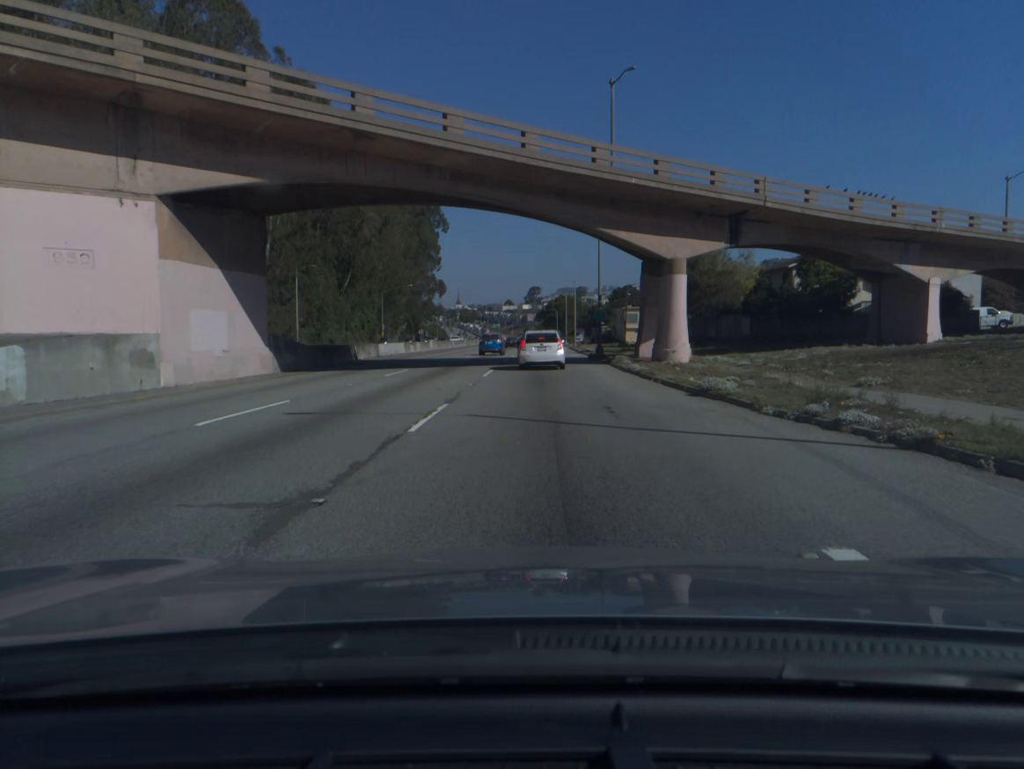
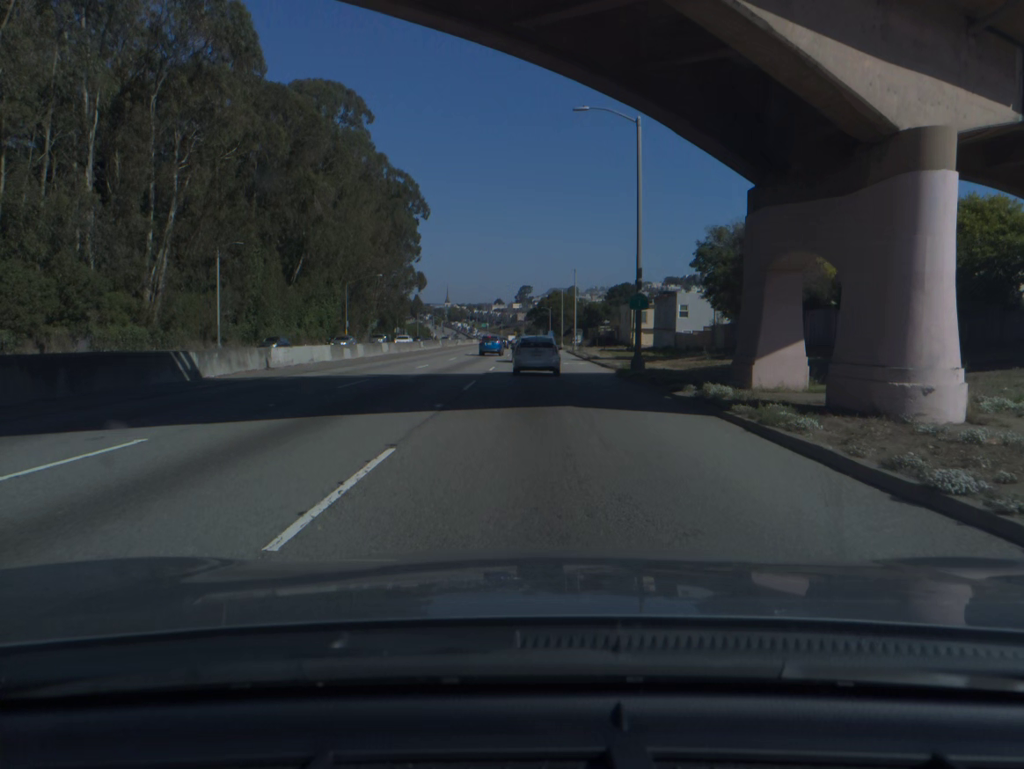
(+0.1, +20.7) m; 0°
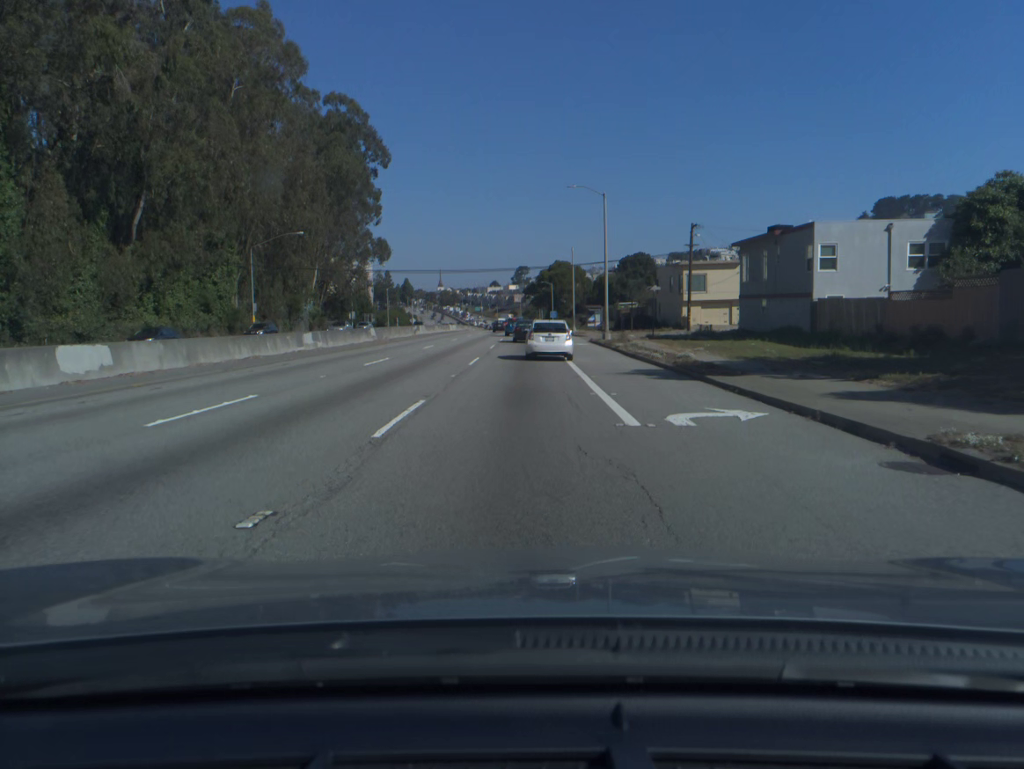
(+0.2, +39.0) m; +1°
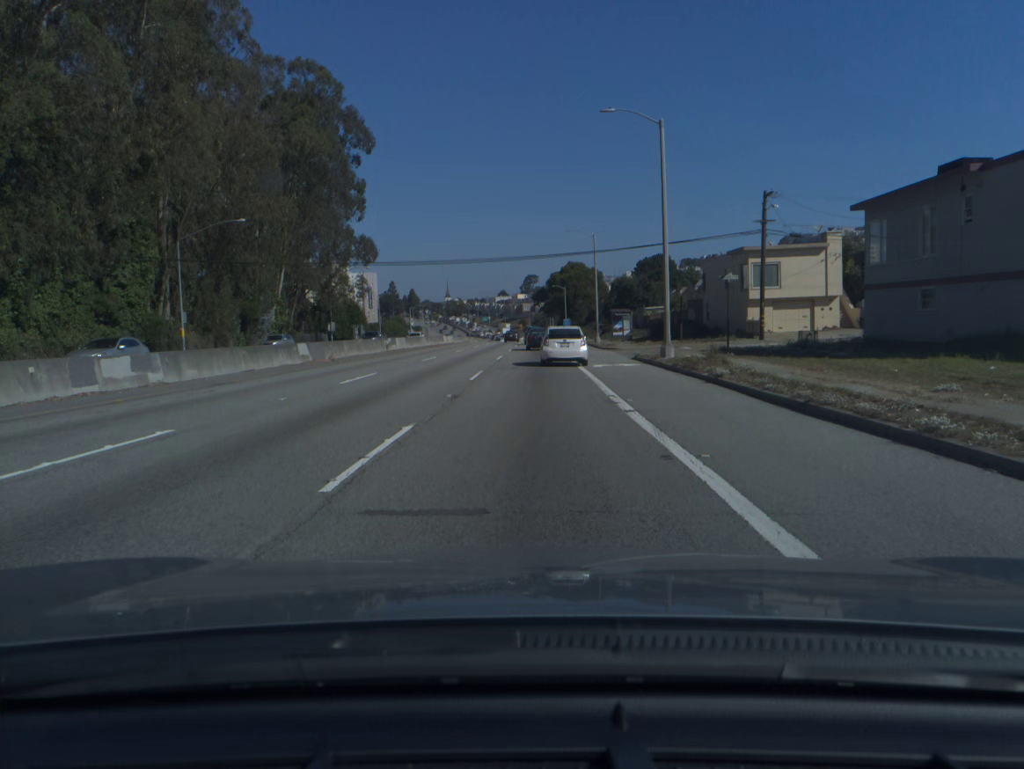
(-0.2, +19.1) m; -1°
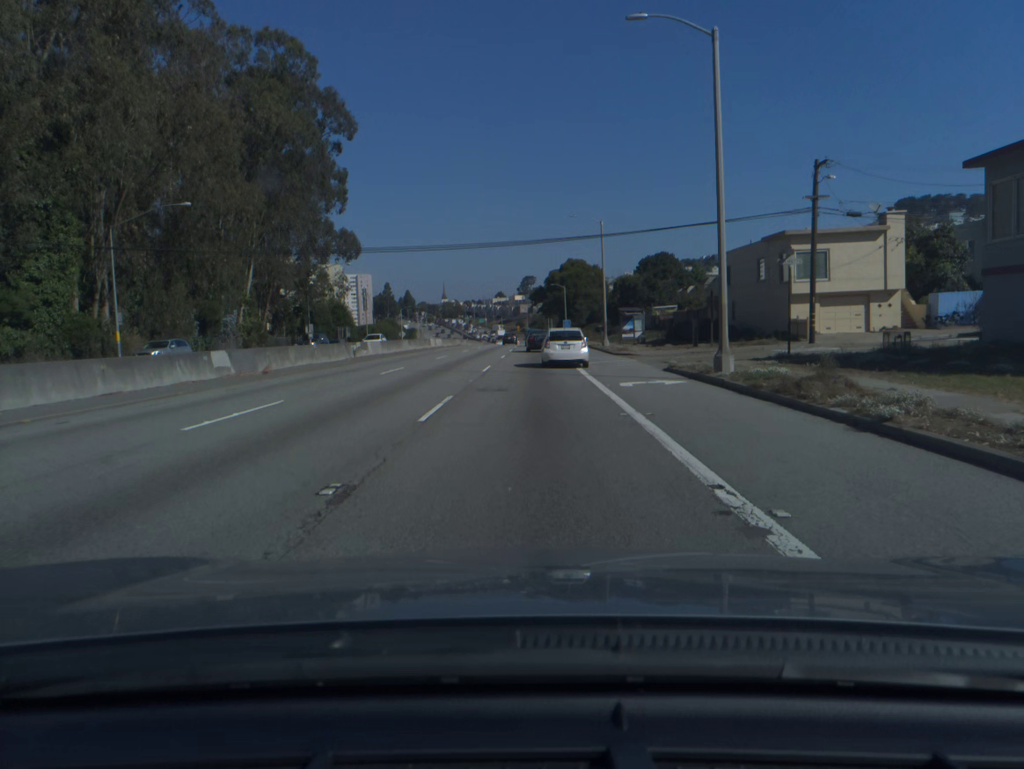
(0.0, +9.4) m; 0°
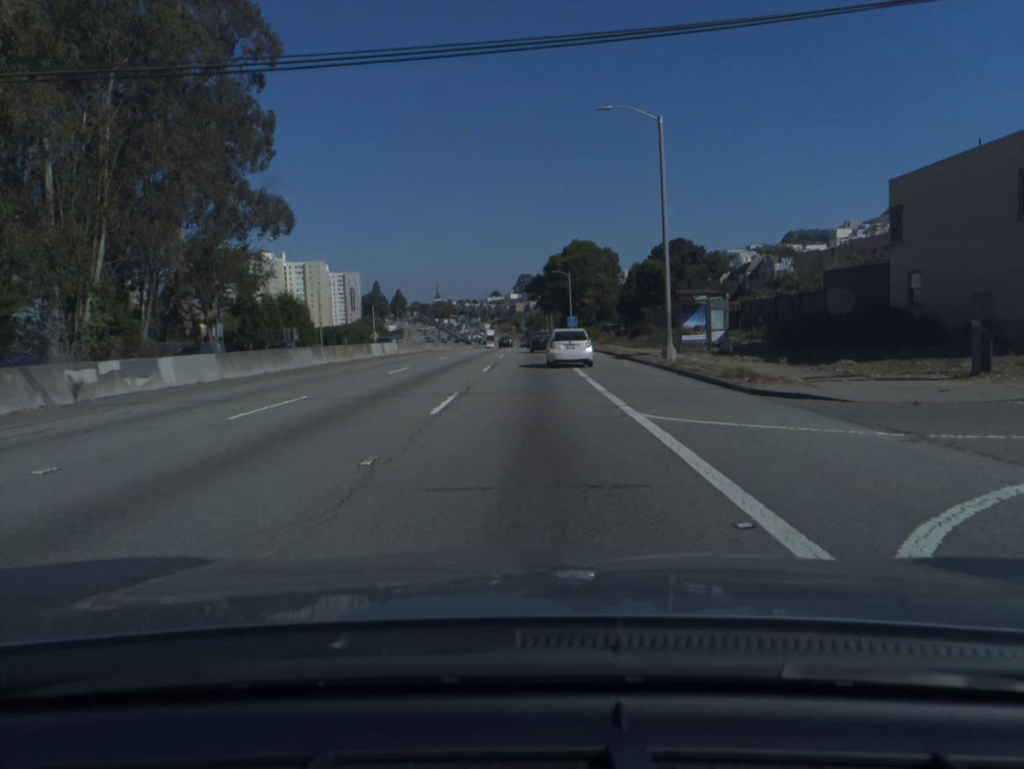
(+0.1, +28.0) m; 0°
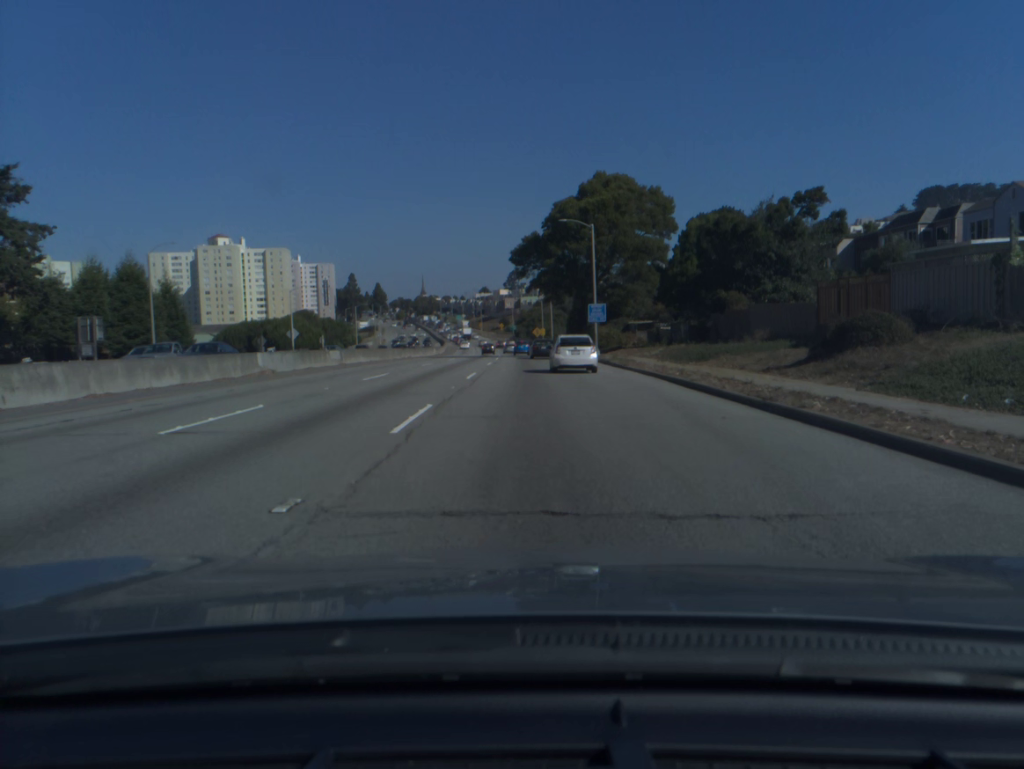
(0.0, +46.5) m; 0°
